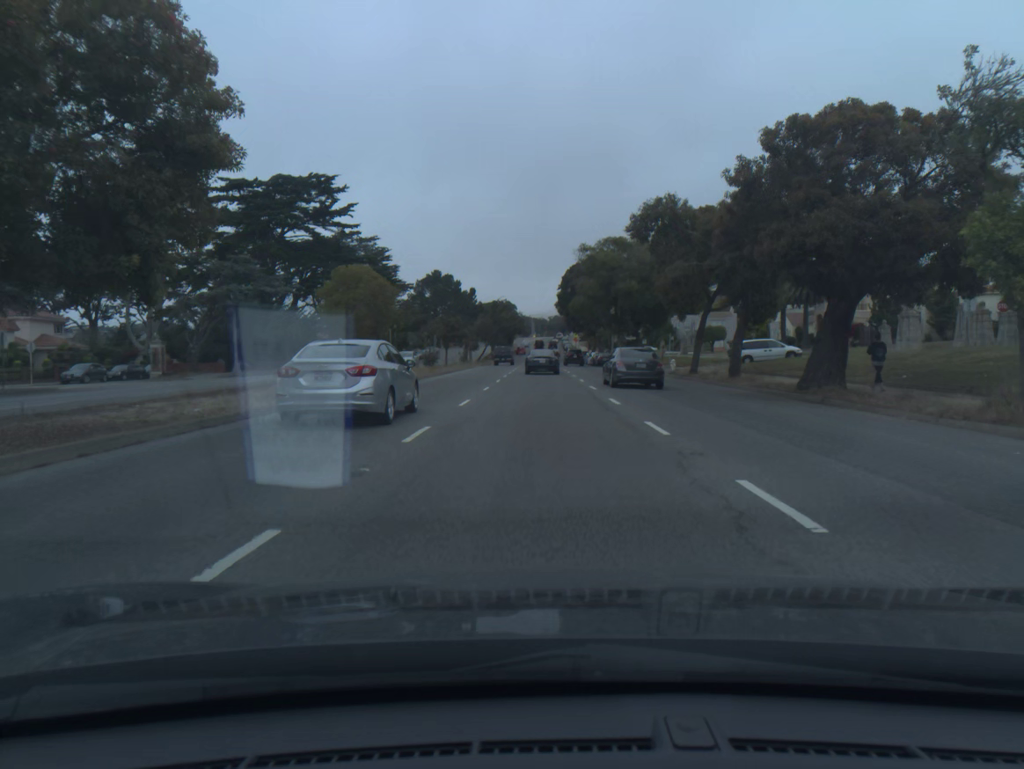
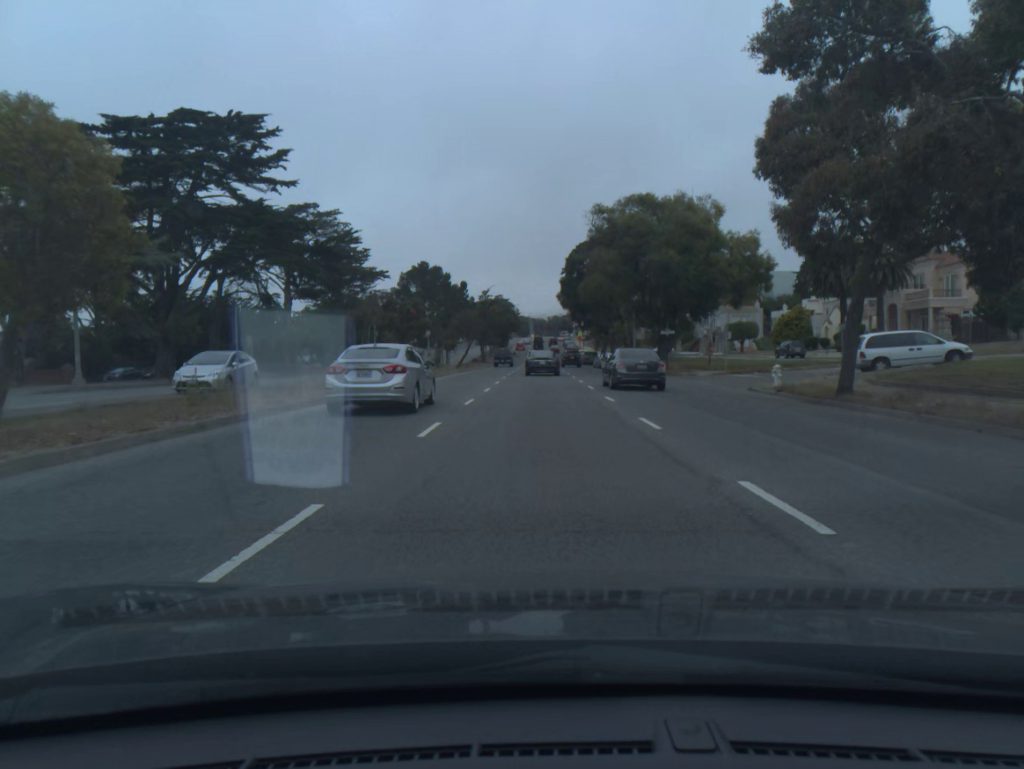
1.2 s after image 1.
(0.0, +21.0) m; 0°
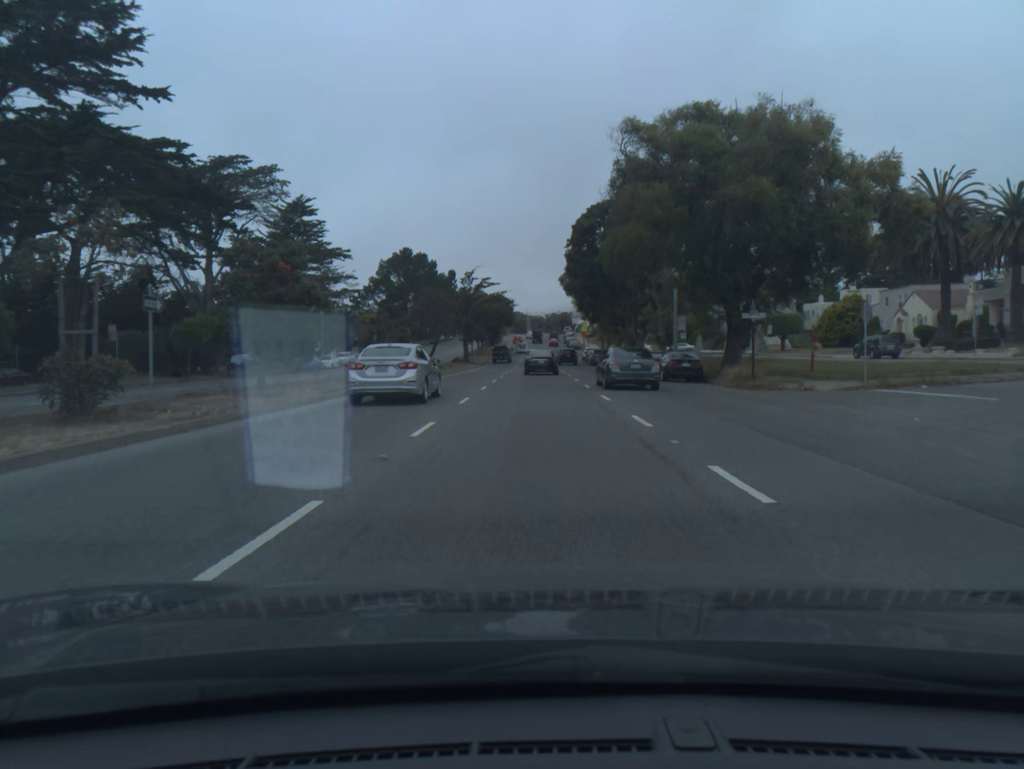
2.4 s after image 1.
(0.0, +21.1) m; 0°
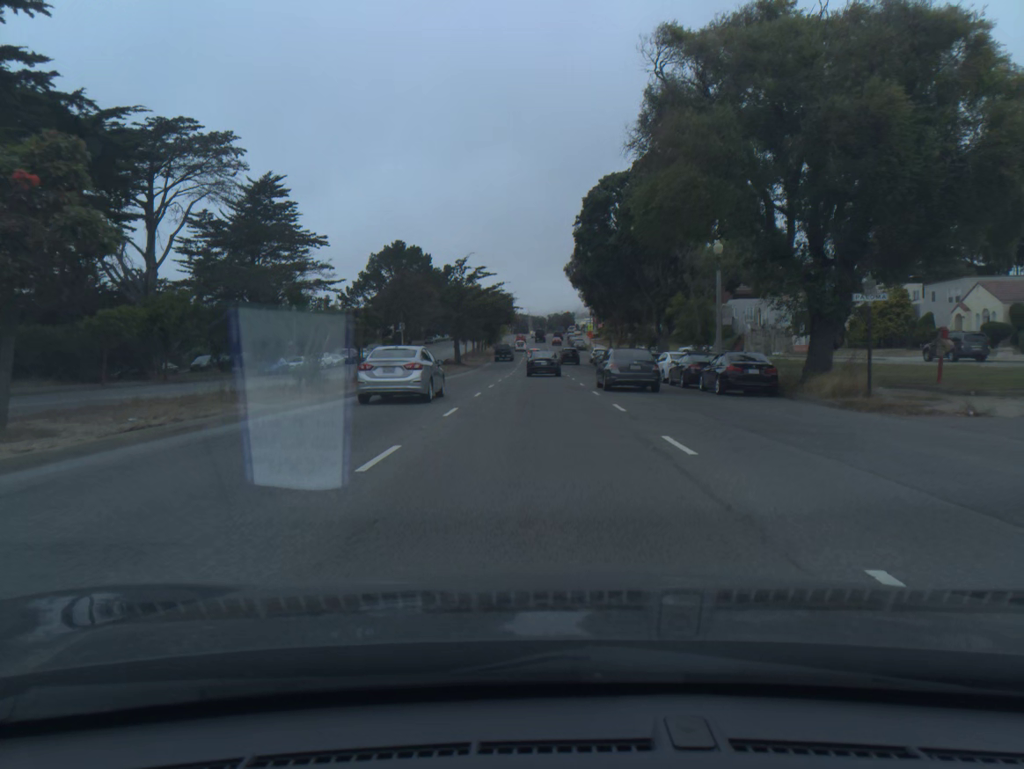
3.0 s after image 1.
(0.0, +10.6) m; 0°
